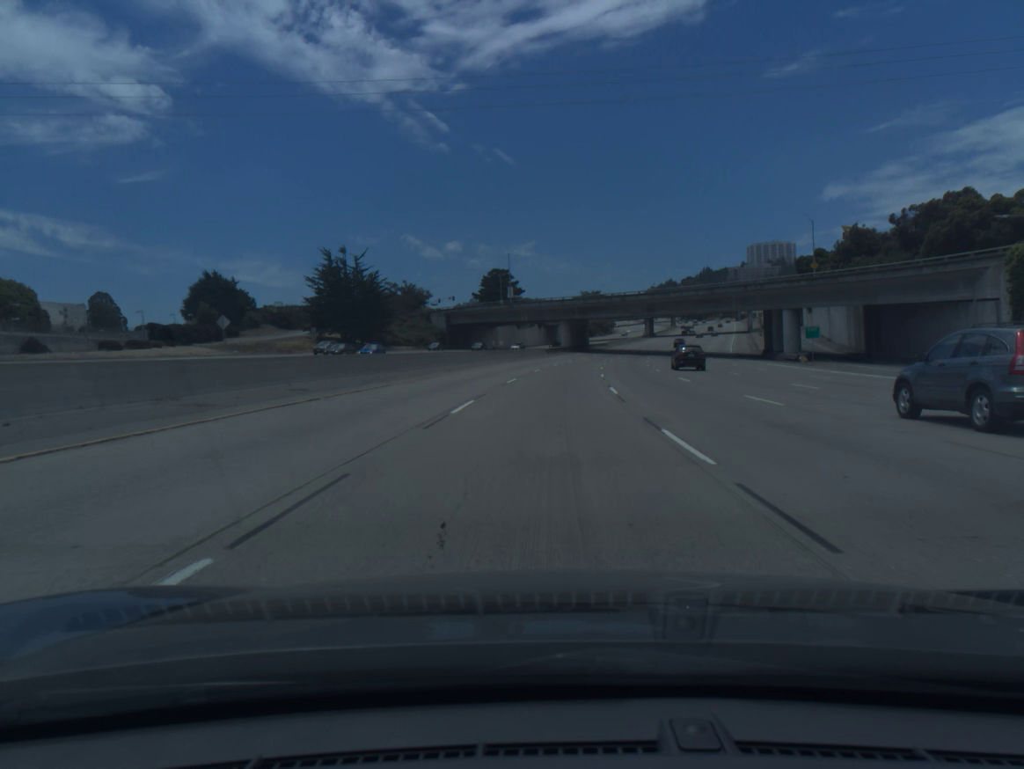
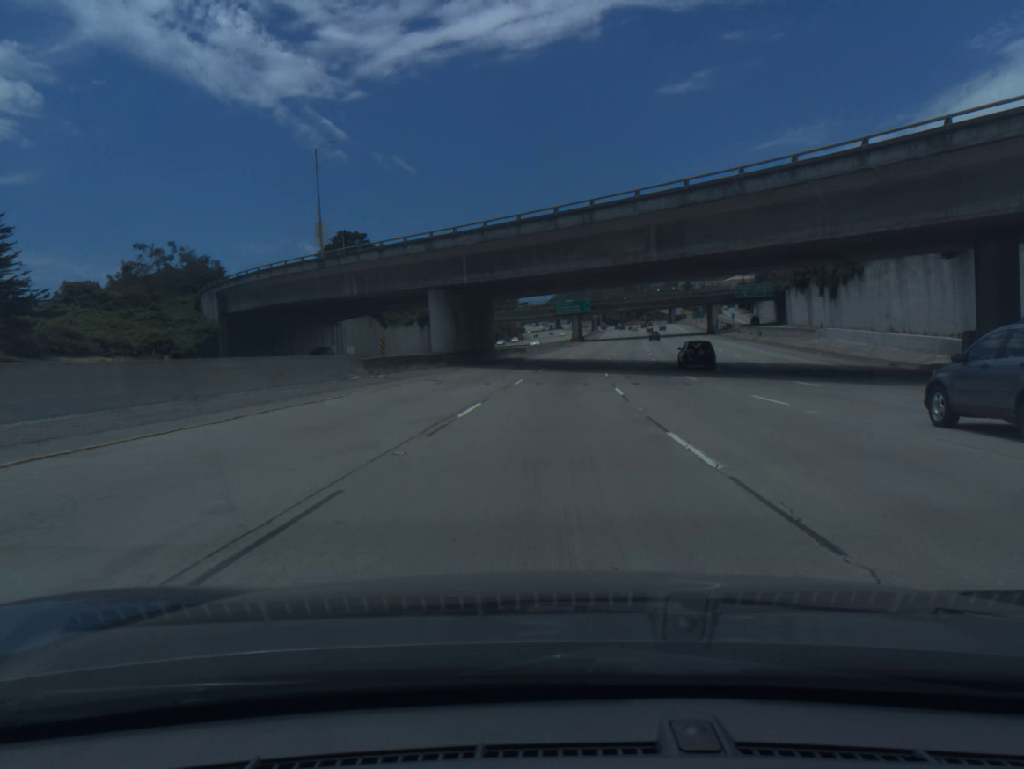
(+4.1, +73.3) m; +7°
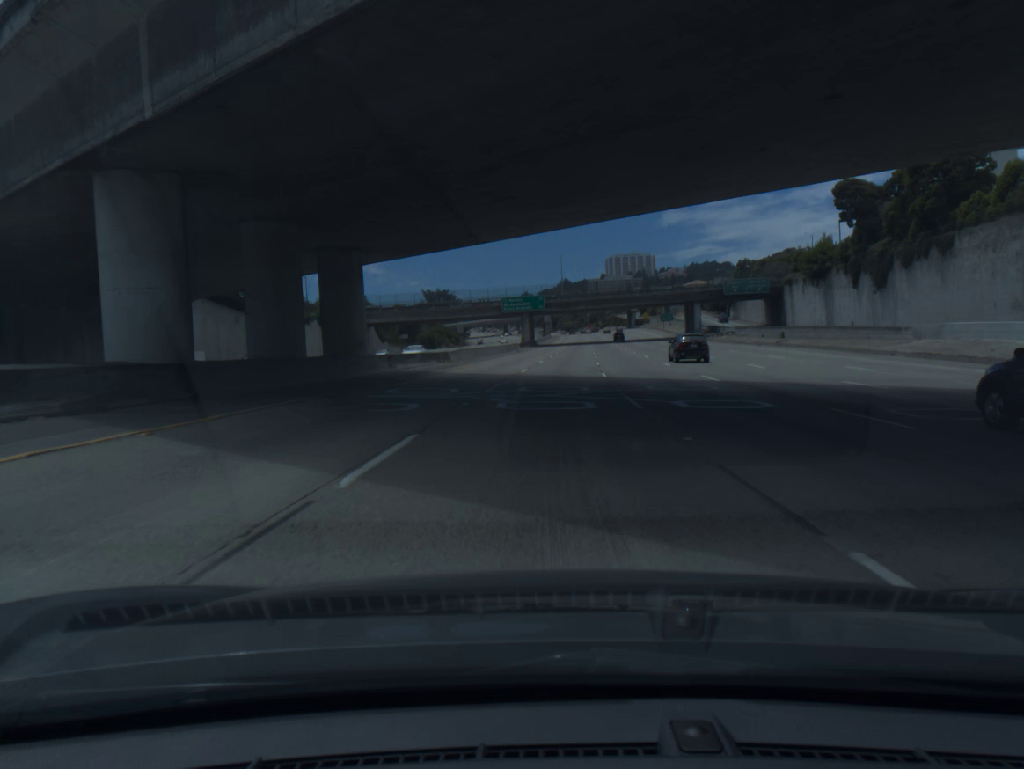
(+1.2, +36.6) m; +4°
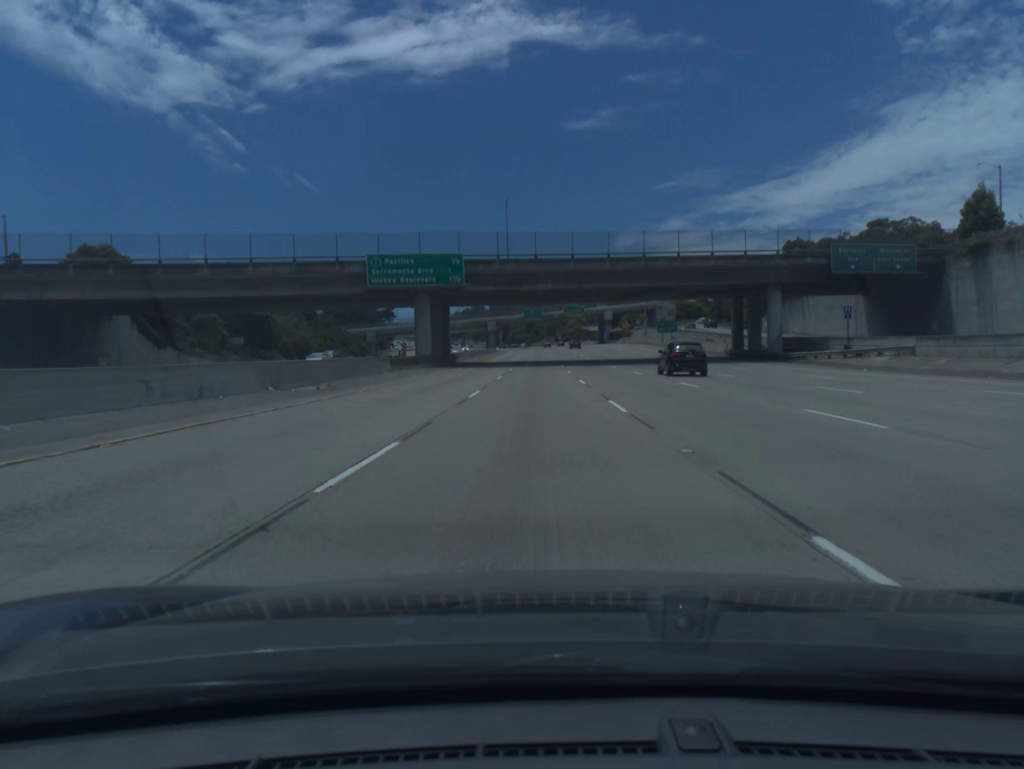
(+3.2, +72.7) m; +3°
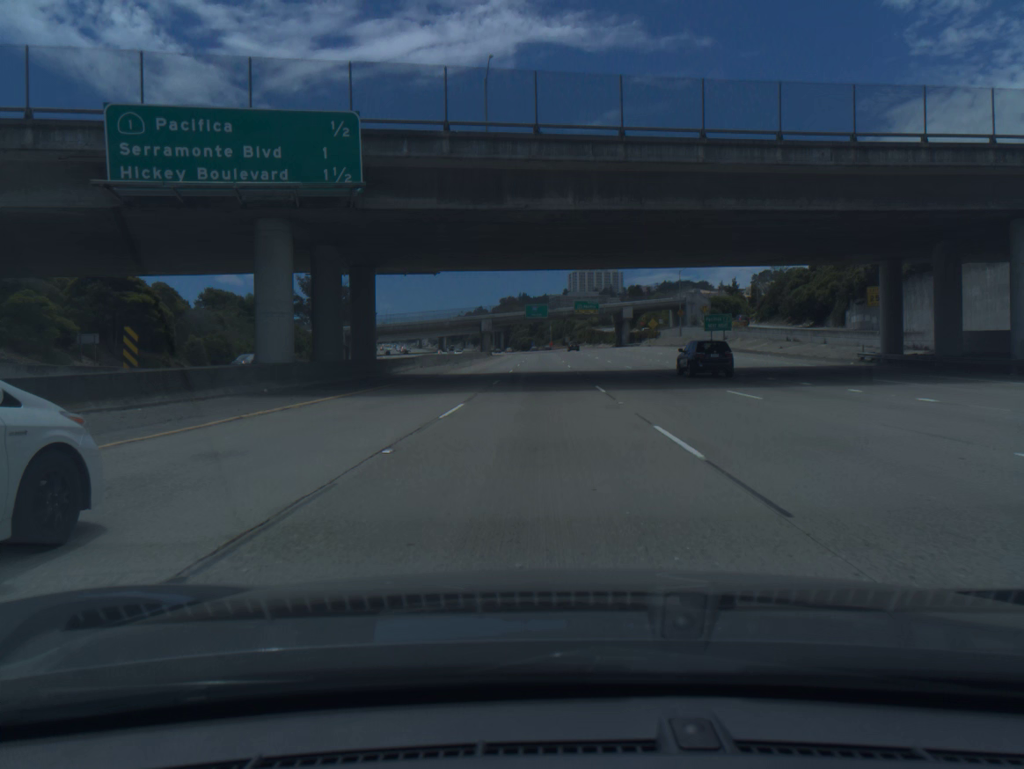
(-0.1, +36.2) m; 0°
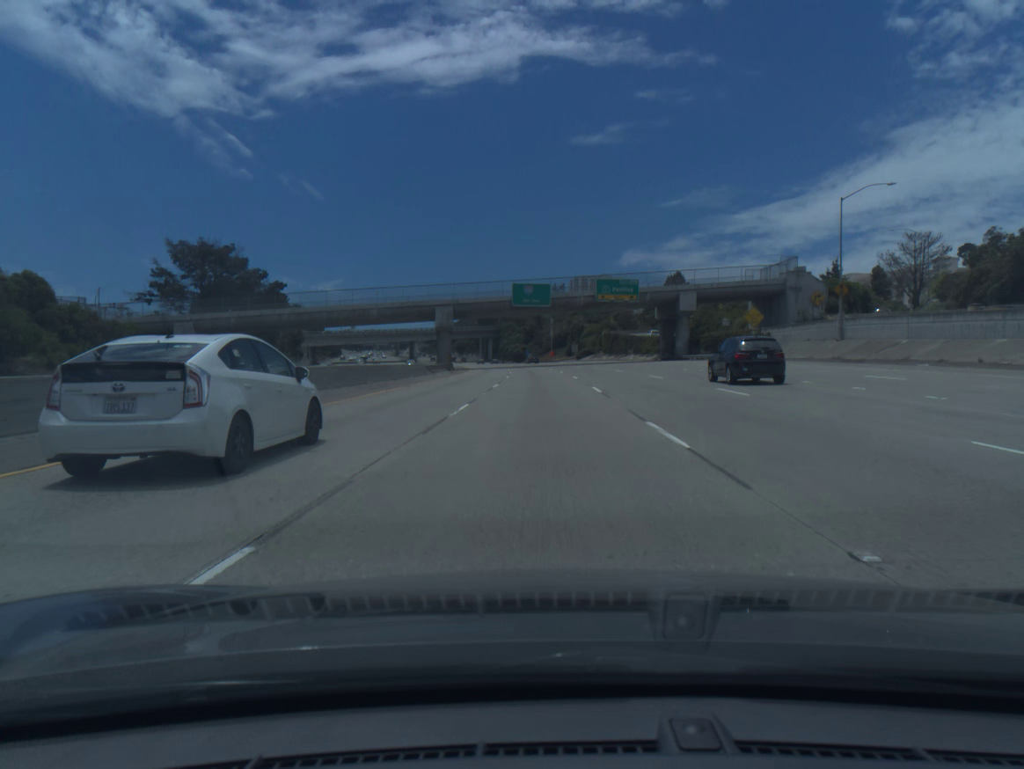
(+0.1, +72.0) m; 0°
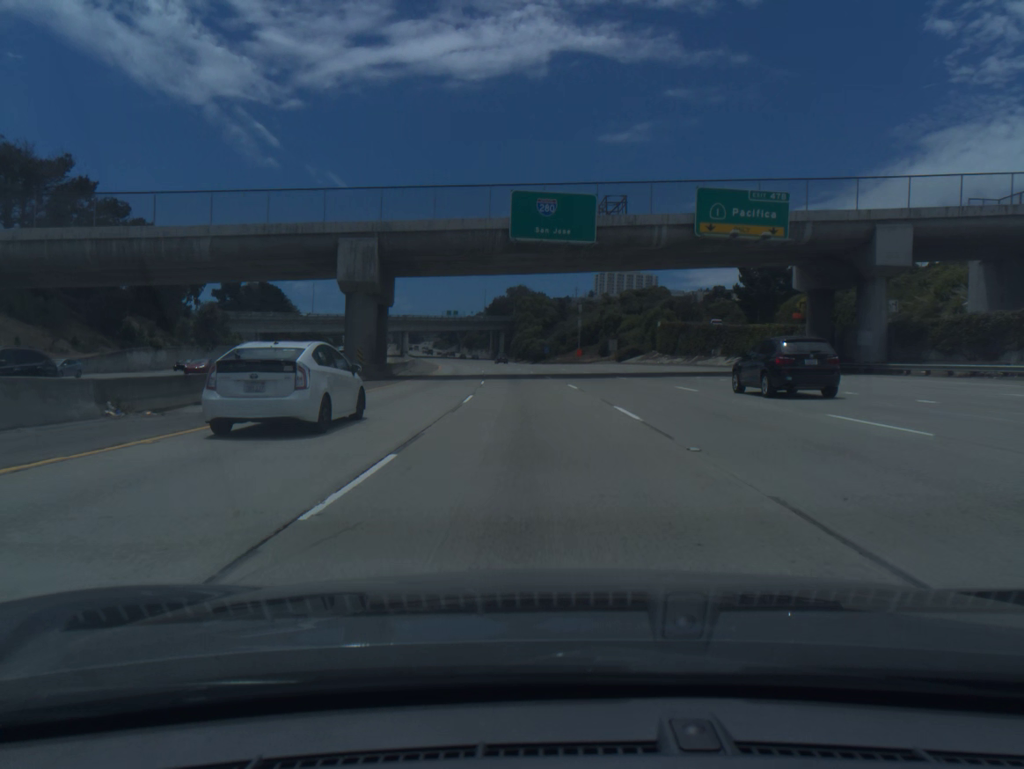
(-0.5, +53.8) m; -1°
